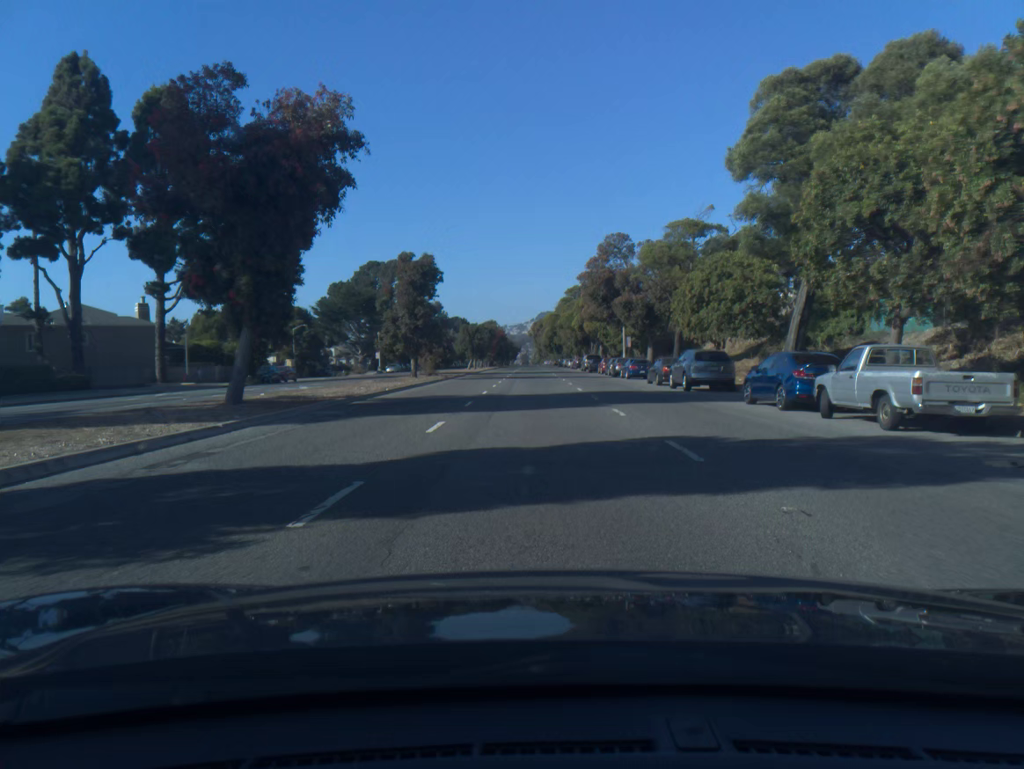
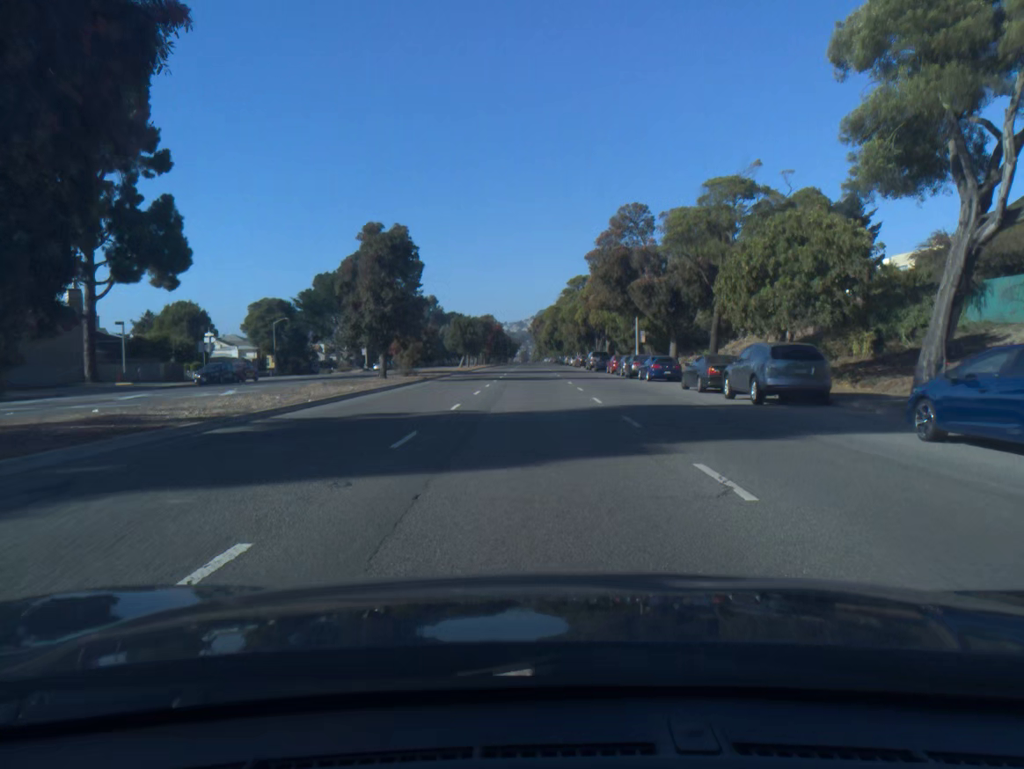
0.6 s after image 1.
(0.0, +10.0) m; 0°
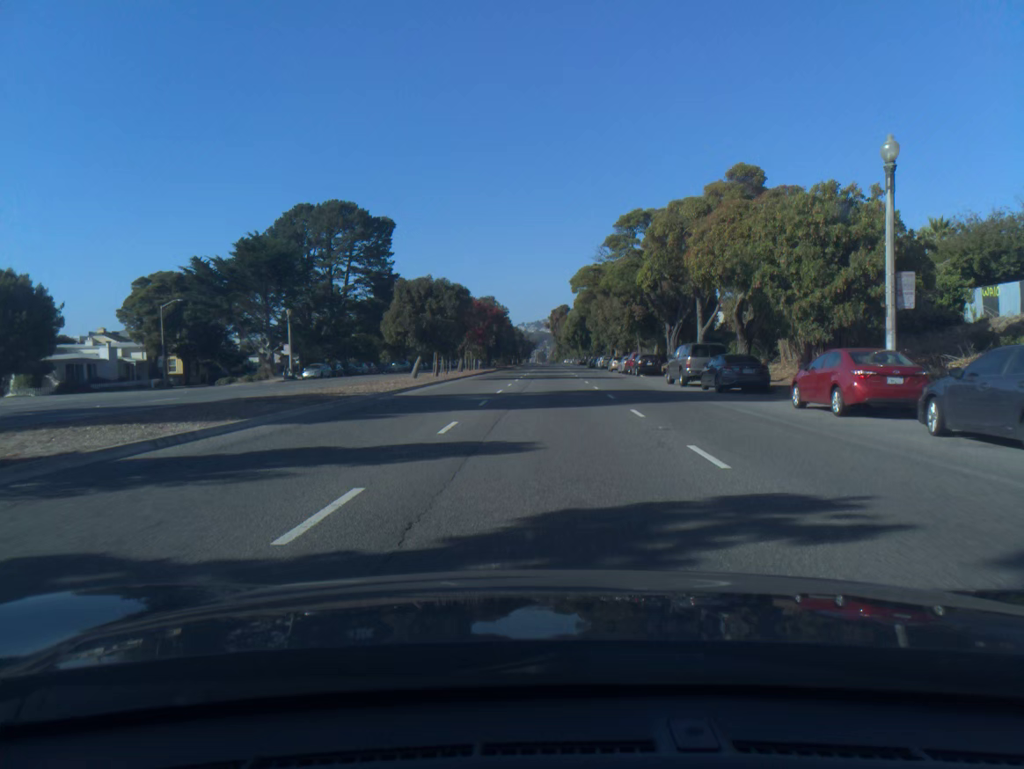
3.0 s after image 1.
(-0.5, +41.7) m; -1°
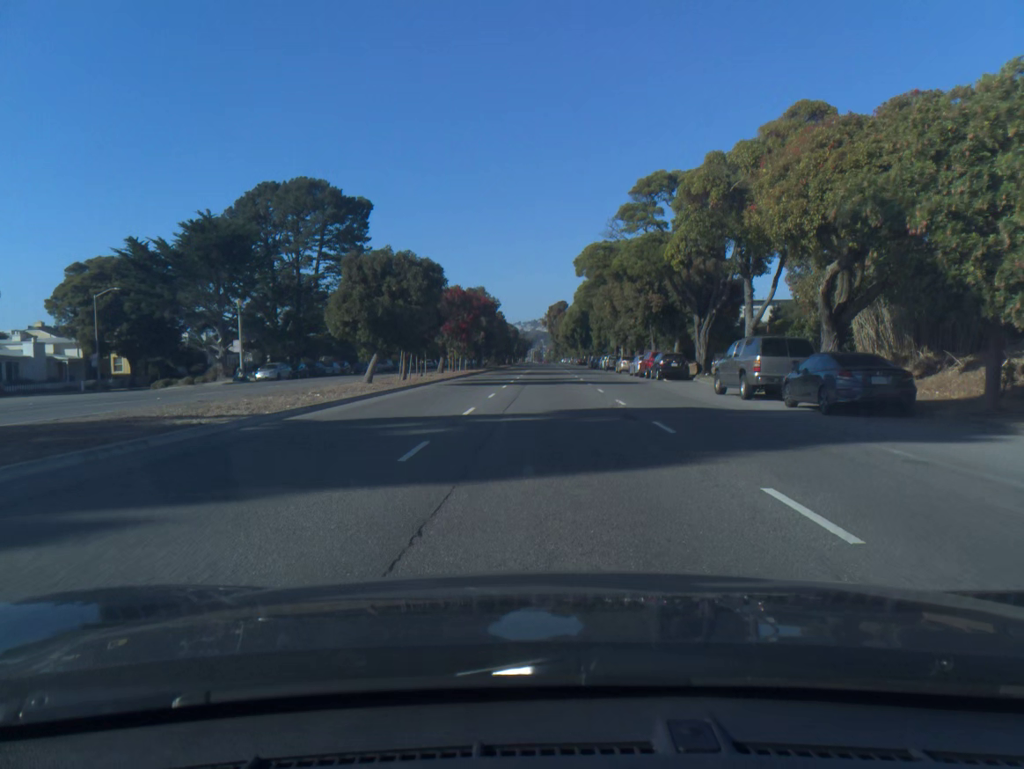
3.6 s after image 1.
(0.0, +10.8) m; 0°
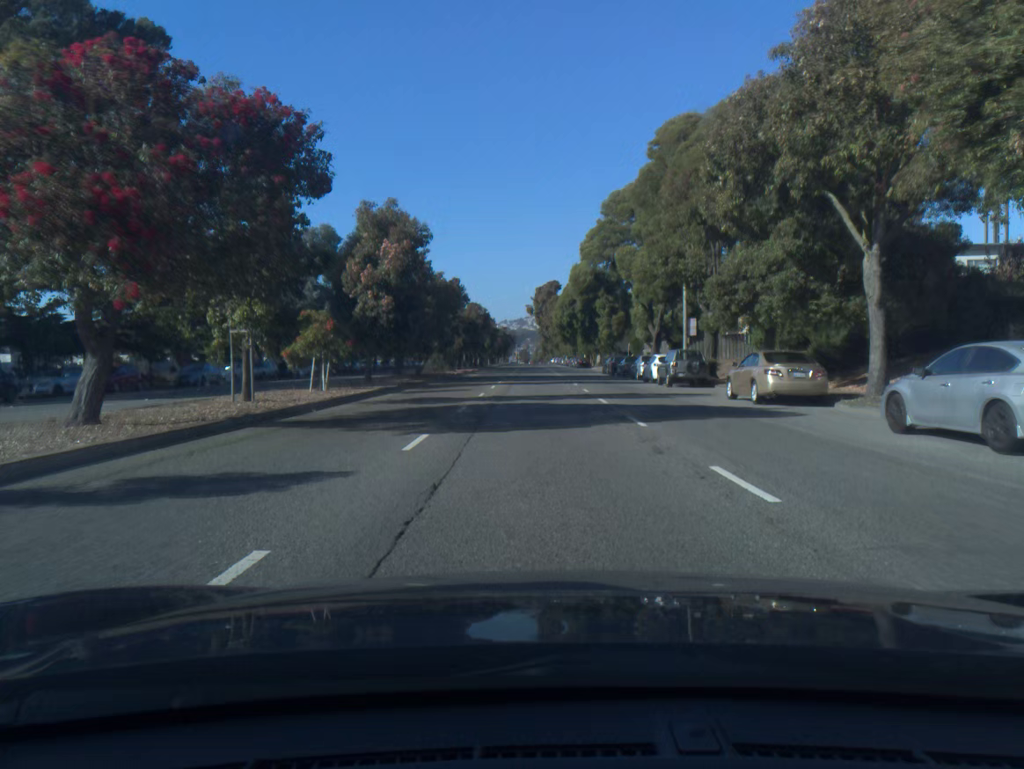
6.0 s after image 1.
(+0.3, +43.1) m; +1°
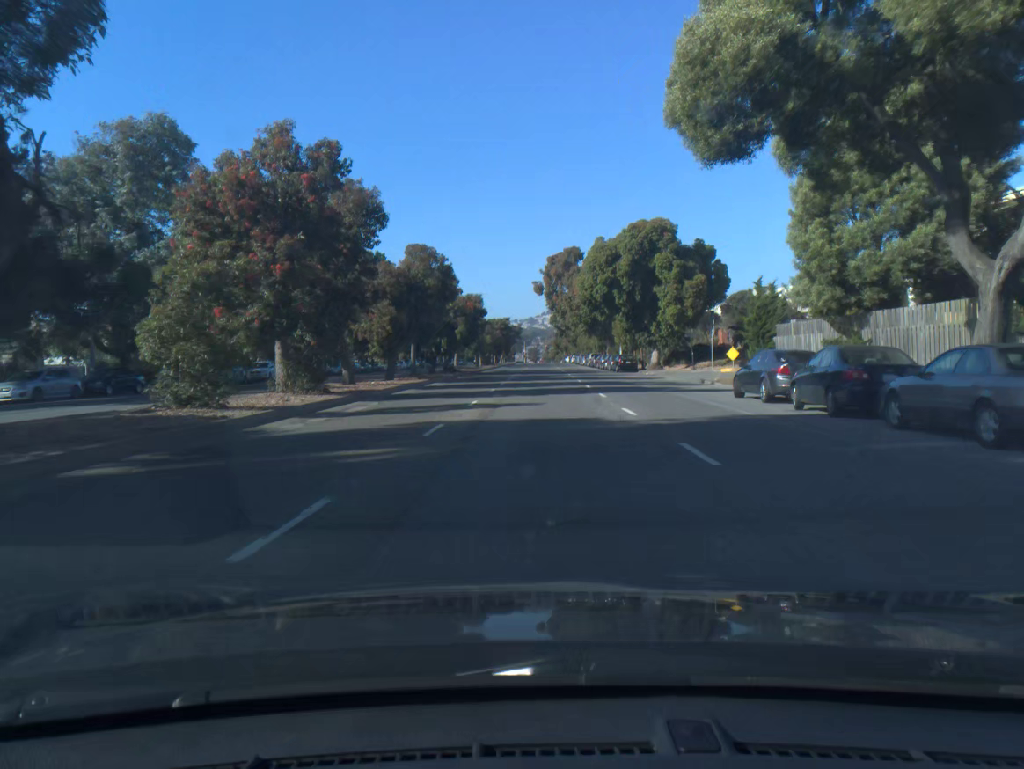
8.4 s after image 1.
(-0.3, +41.9) m; -1°
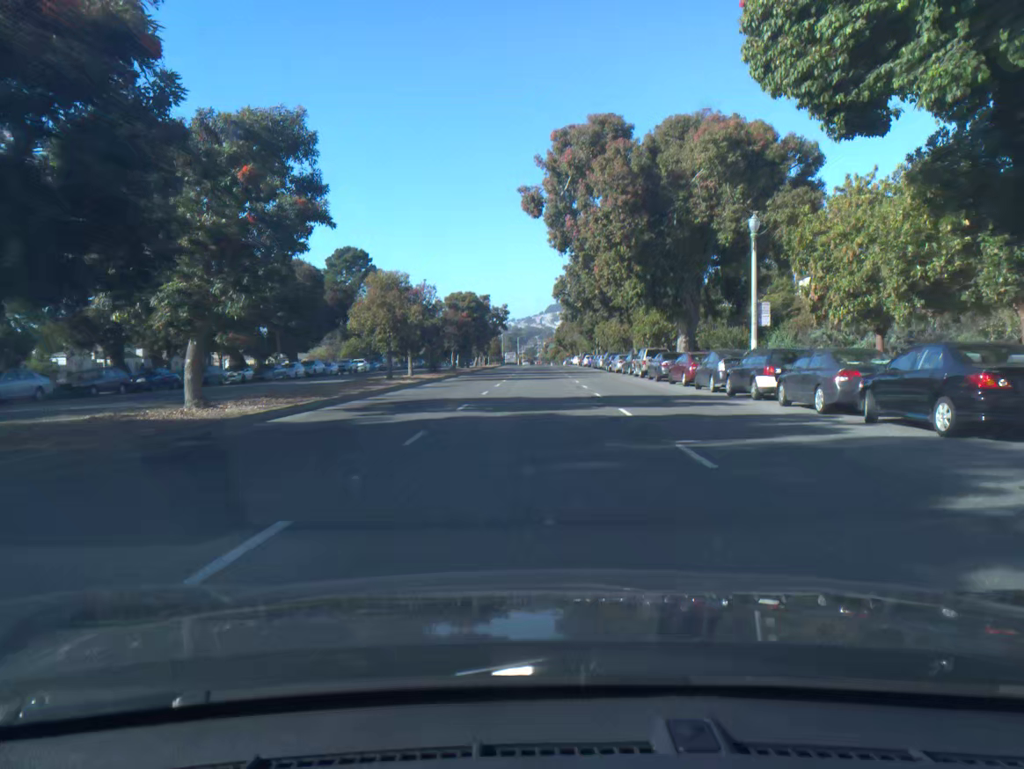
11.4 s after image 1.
(+0.1, +52.3) m; 0°
